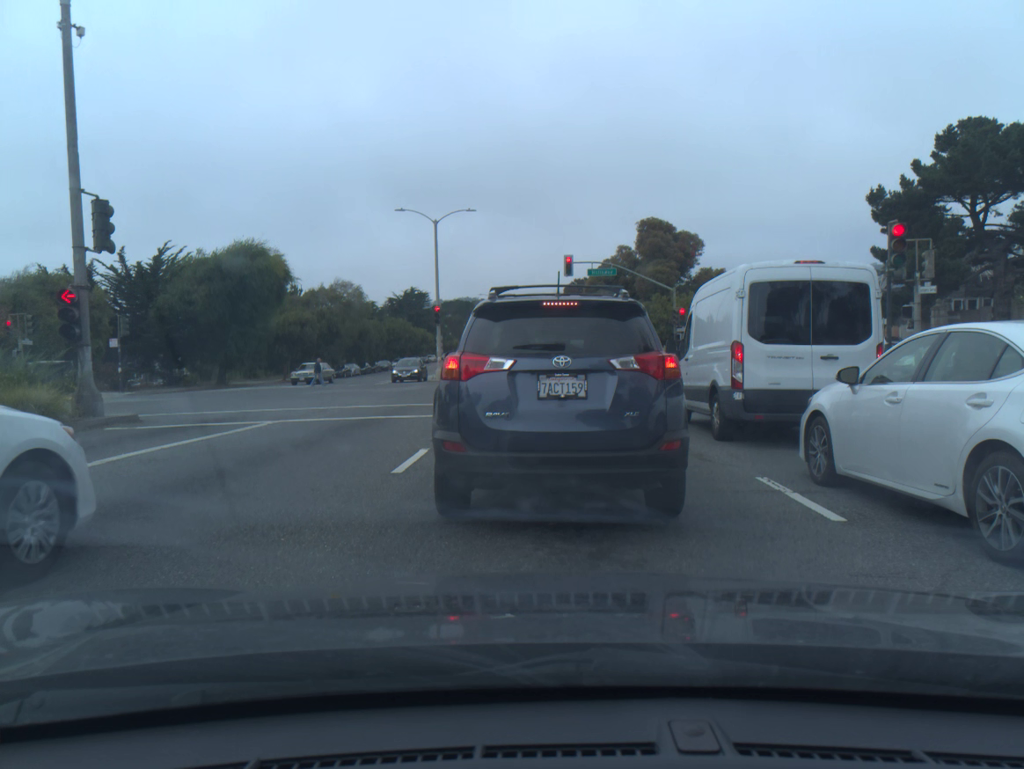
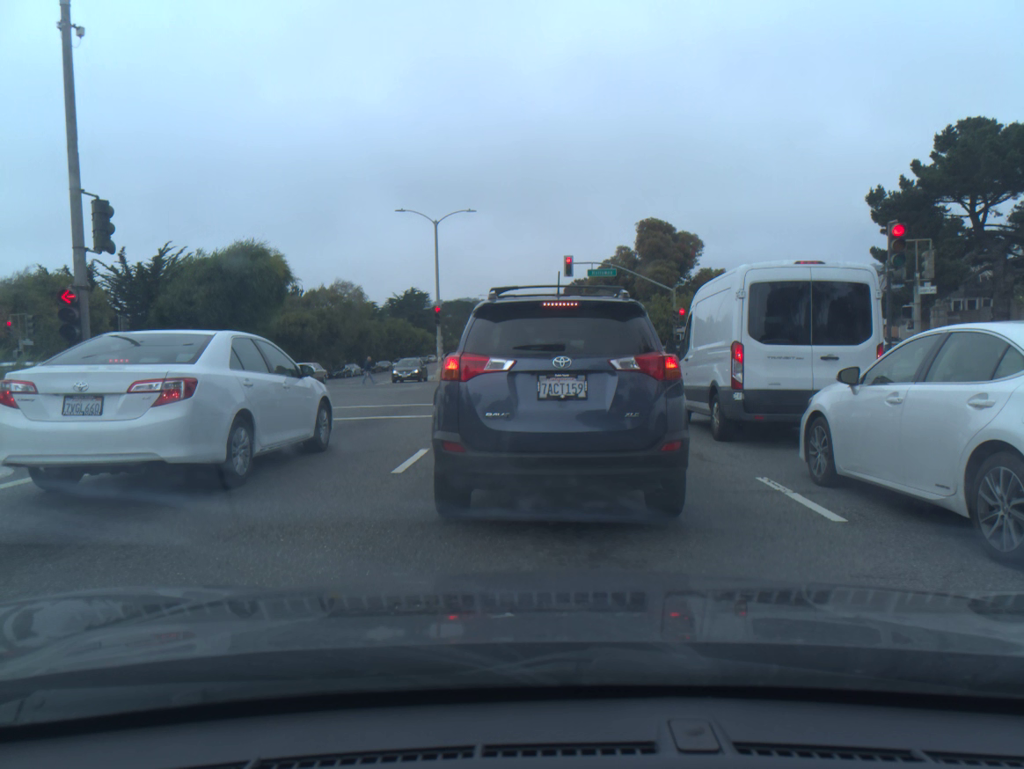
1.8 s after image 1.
(0.0, 0.0) m; 0°
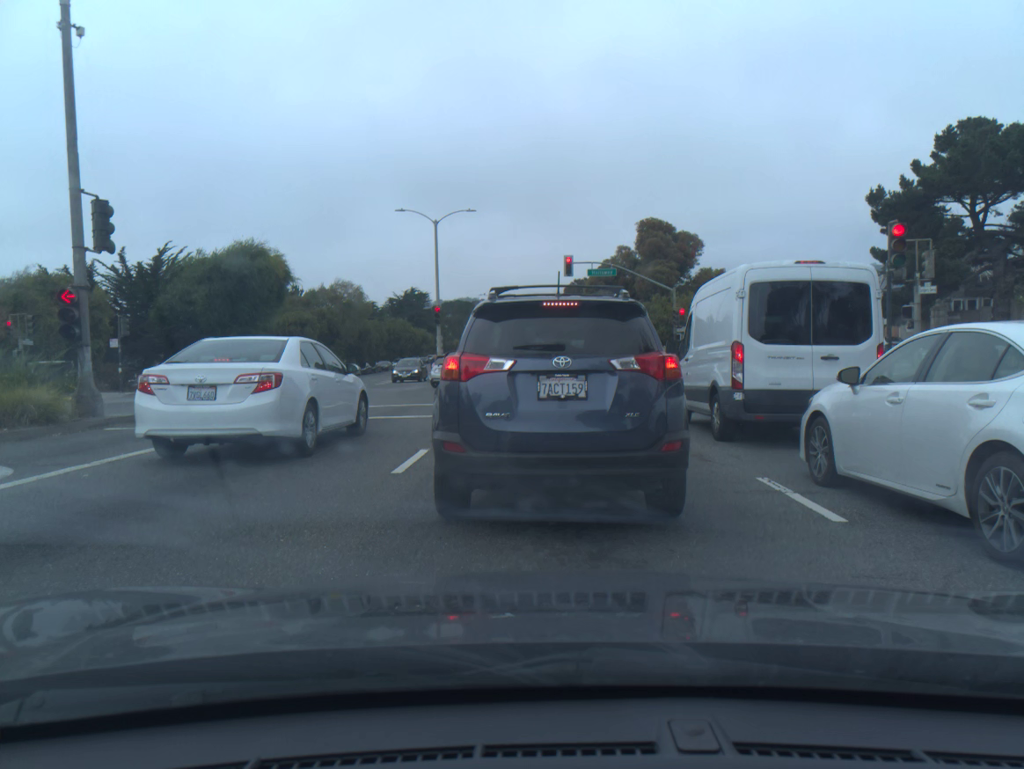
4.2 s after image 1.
(0.0, 0.0) m; 0°
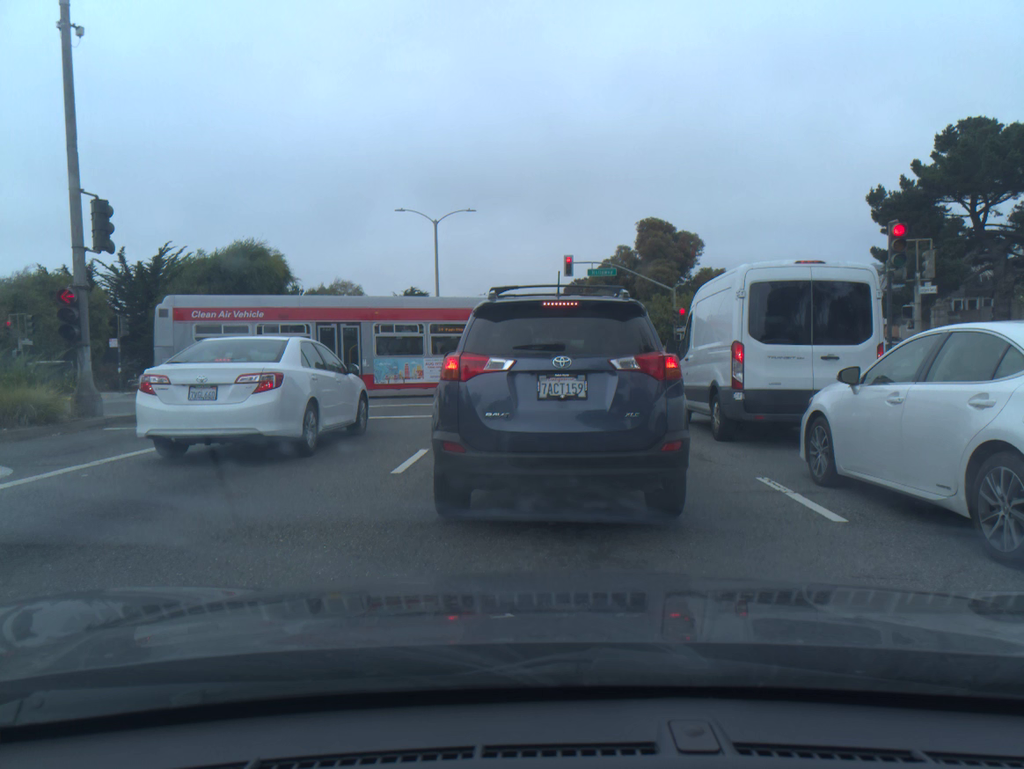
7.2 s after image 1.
(0.0, 0.0) m; 0°
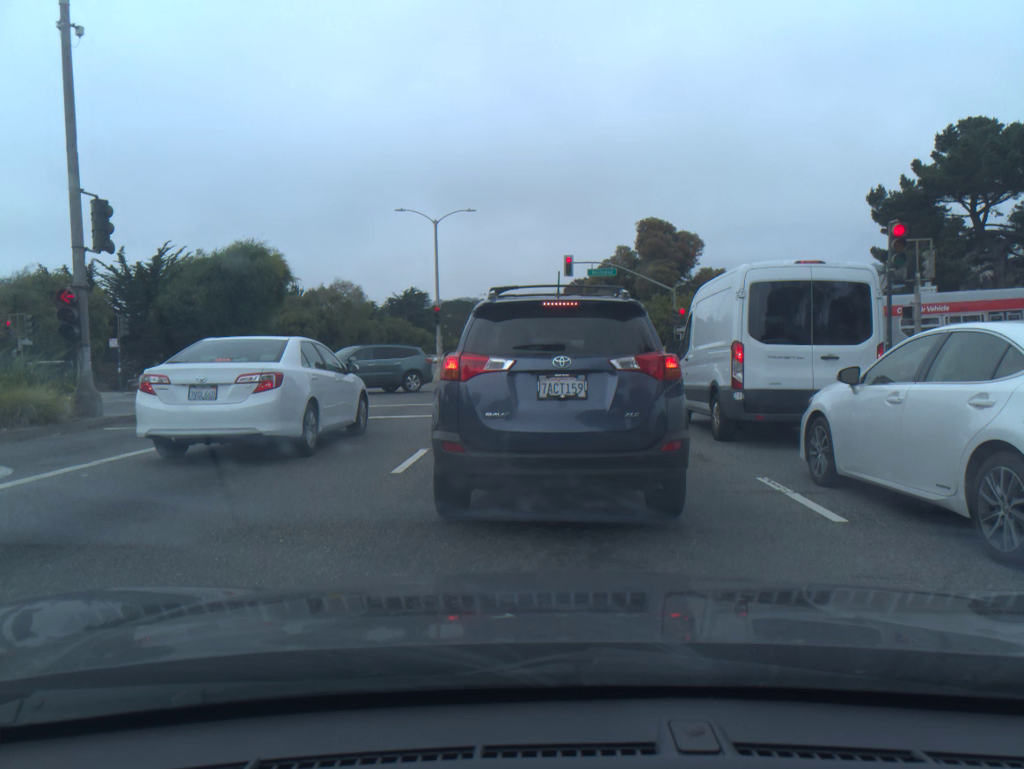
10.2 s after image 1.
(0.0, 0.0) m; 0°
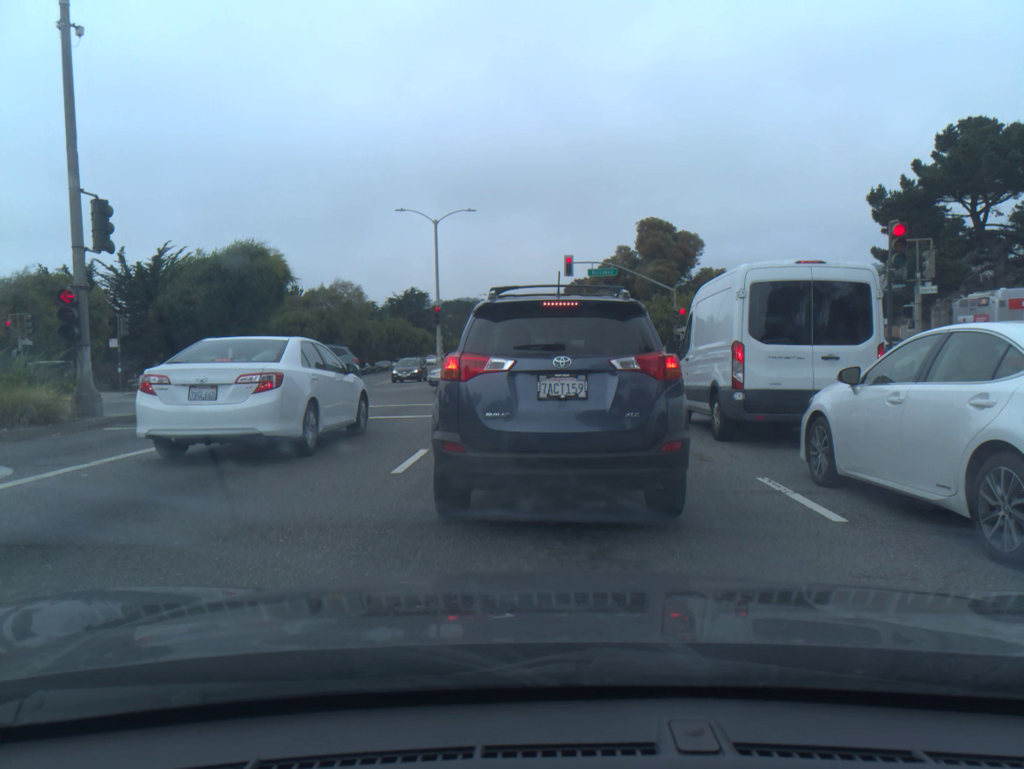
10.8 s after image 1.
(0.0, 0.0) m; 0°
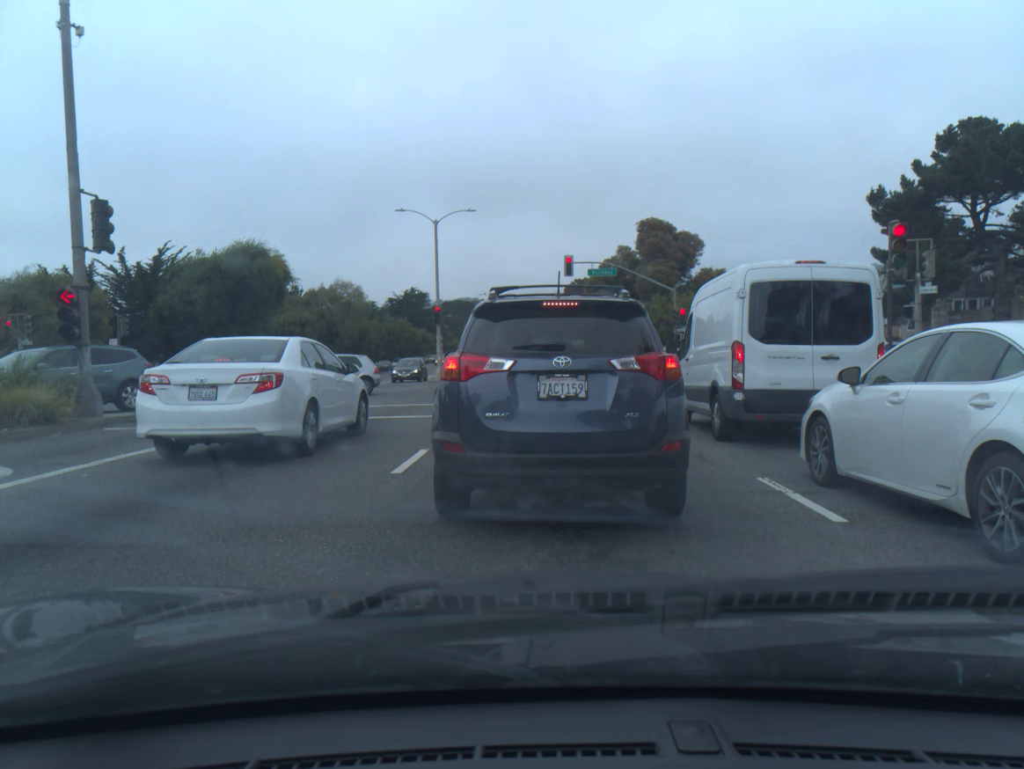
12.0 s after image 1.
(0.0, 0.0) m; 0°
